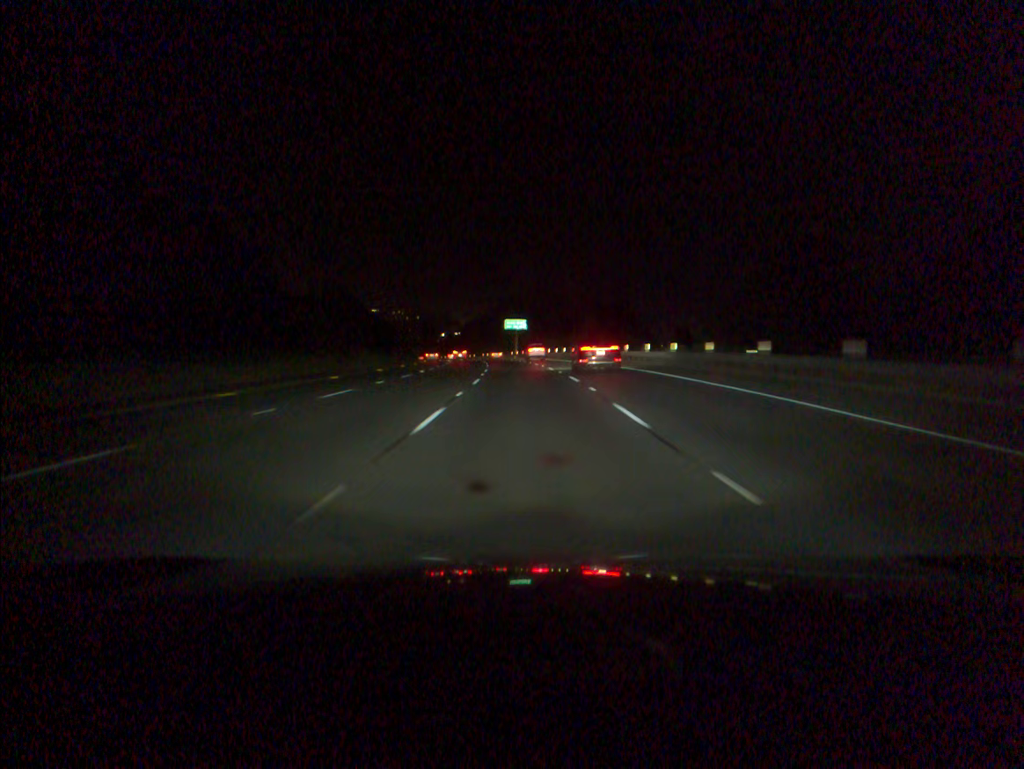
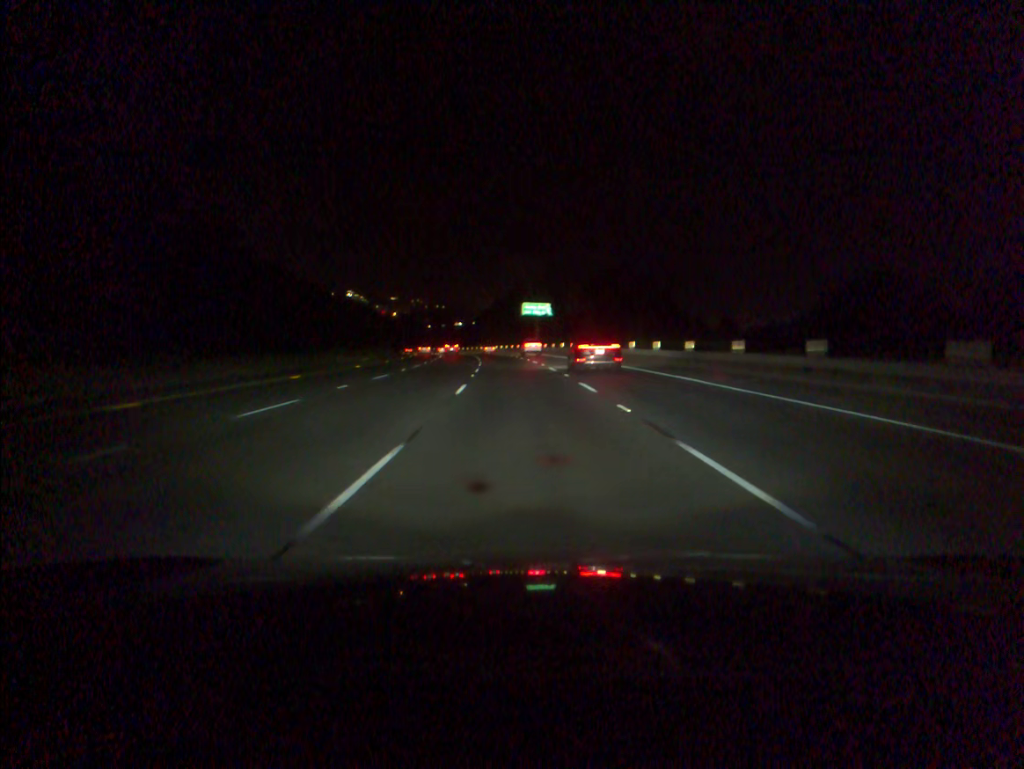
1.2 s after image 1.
(-0.3, +35.8) m; -1°
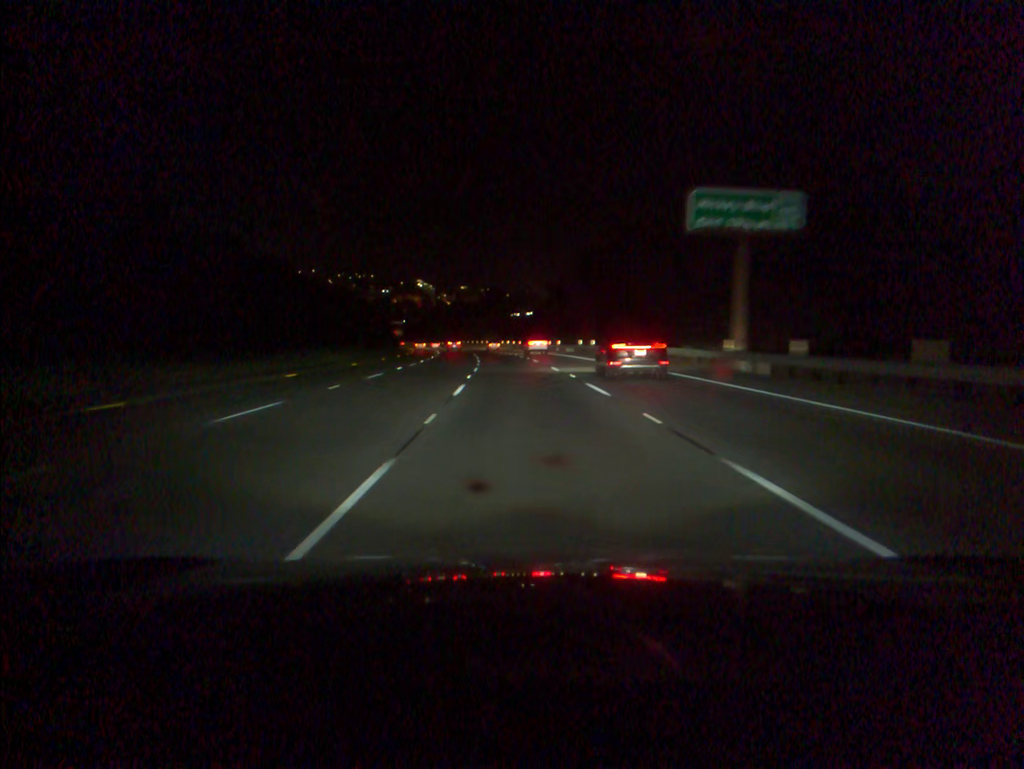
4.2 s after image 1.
(-4.3, +89.2) m; -5°
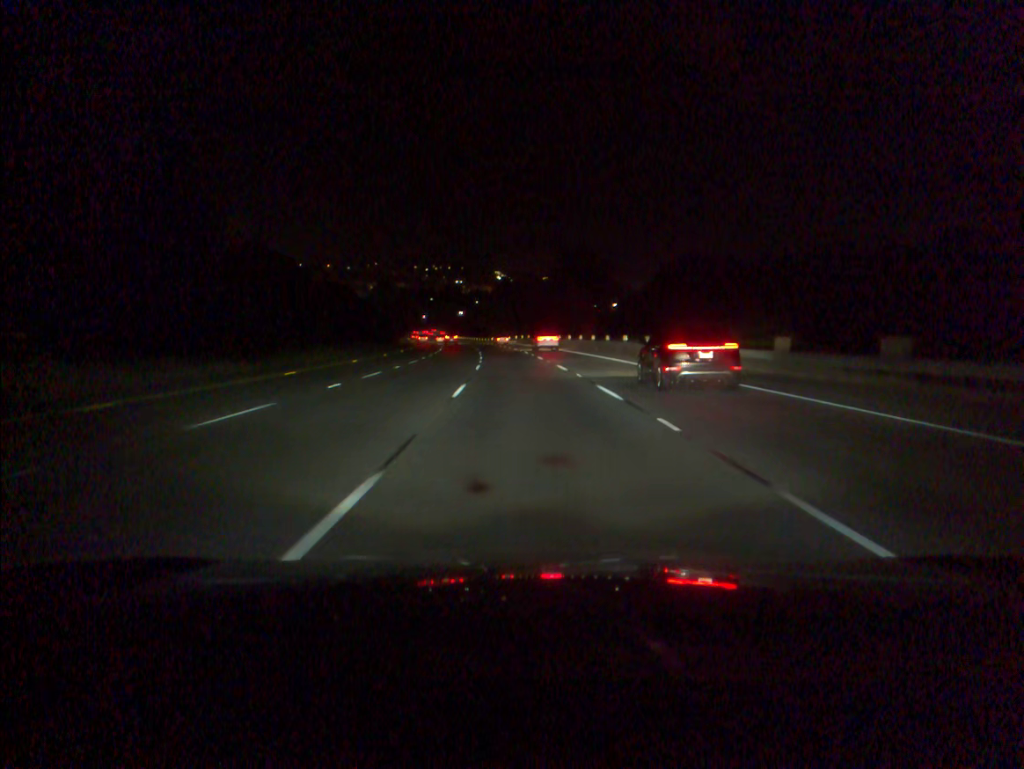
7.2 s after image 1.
(-4.5, +88.7) m; -6°
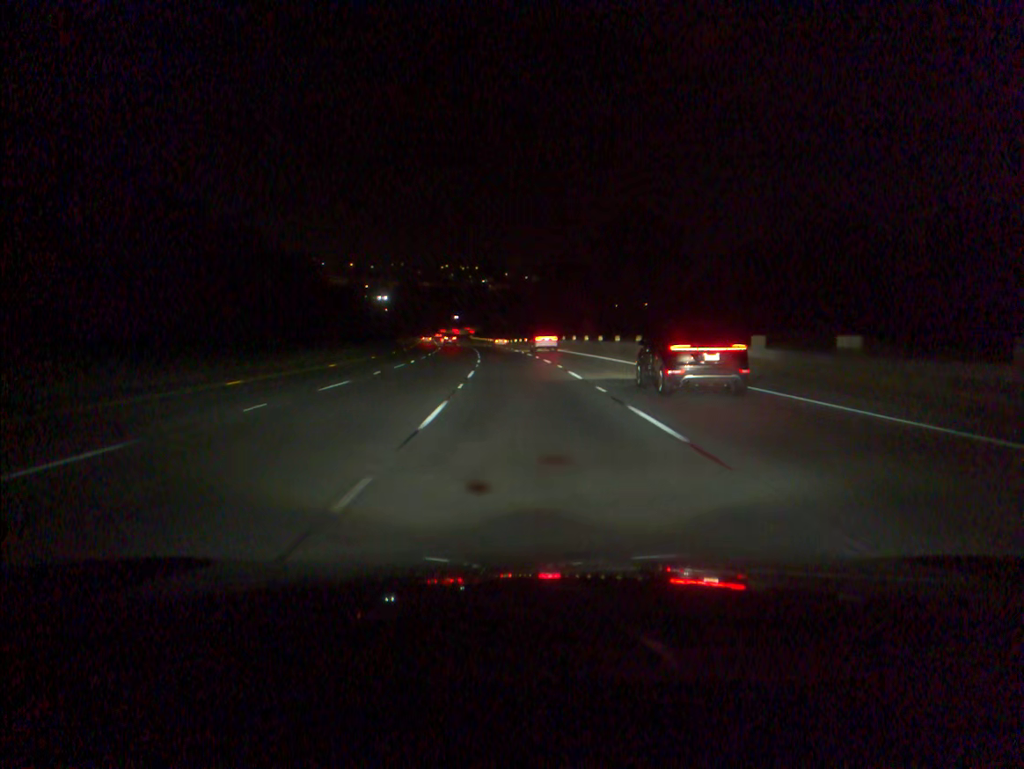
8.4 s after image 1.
(-0.6, +35.4) m; -2°
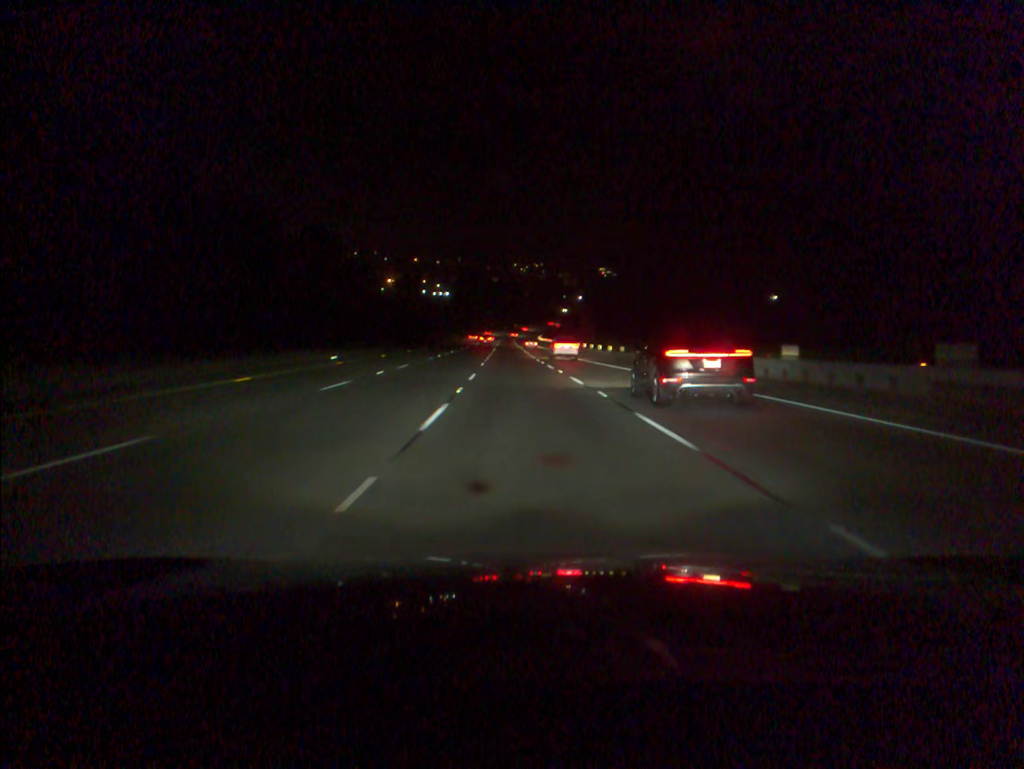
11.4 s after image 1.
(-4.3, +87.8) m; -5°
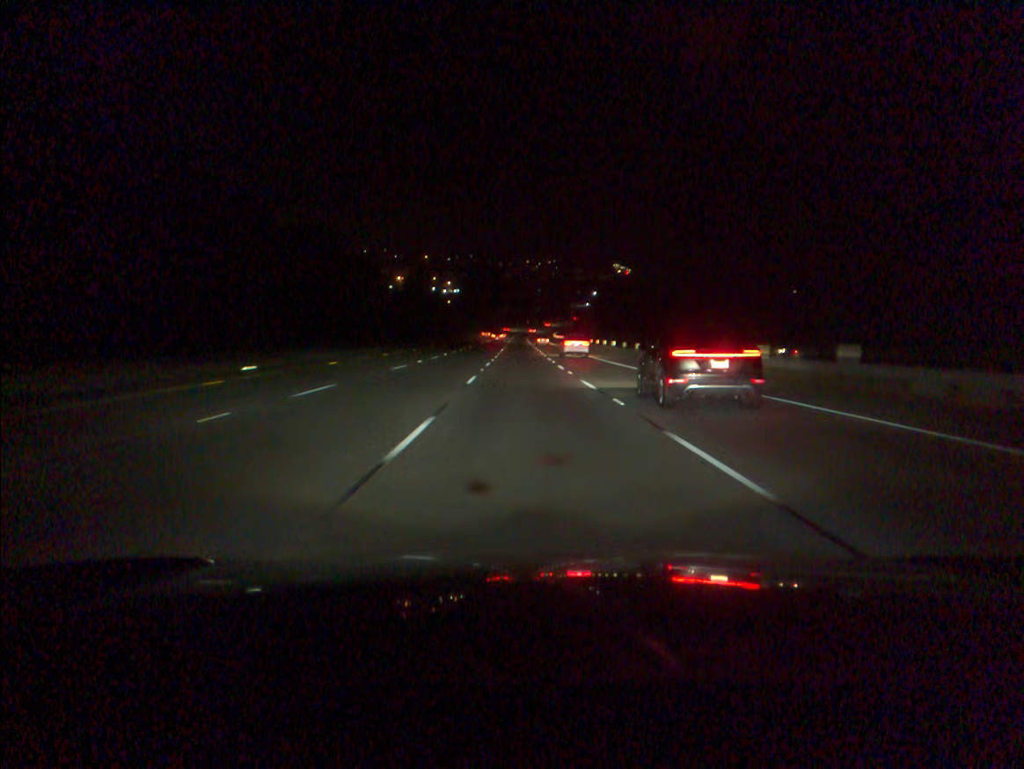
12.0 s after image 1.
(-0.1, +17.6) m; -1°
